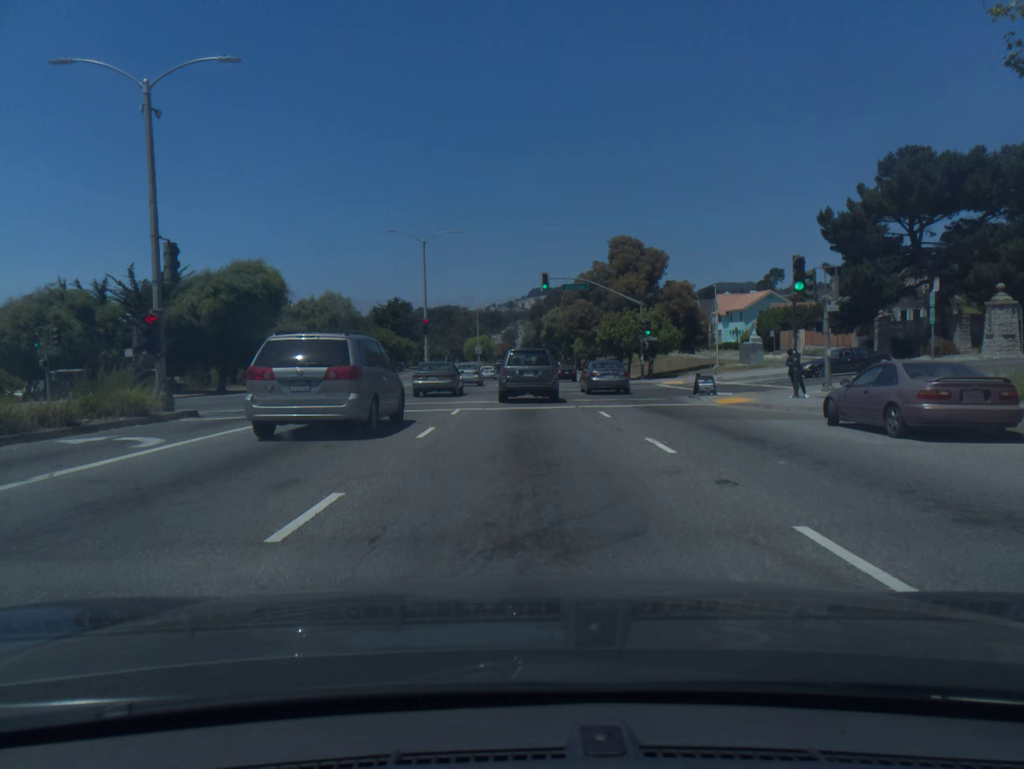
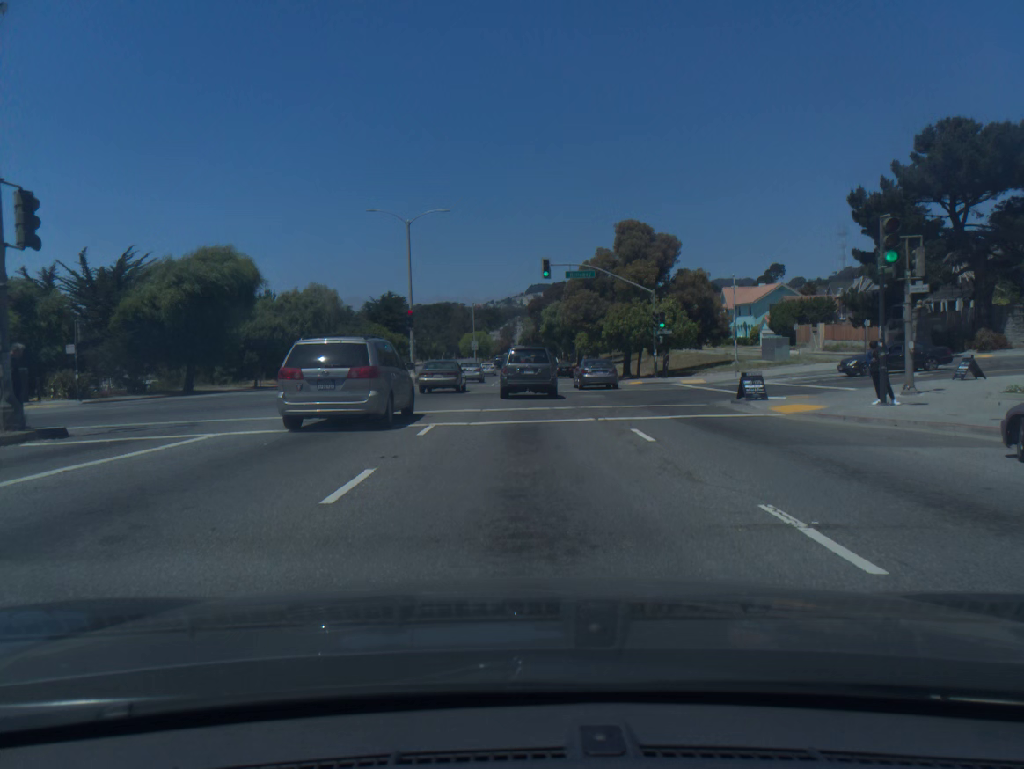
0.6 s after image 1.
(0.0, +5.9) m; 0°
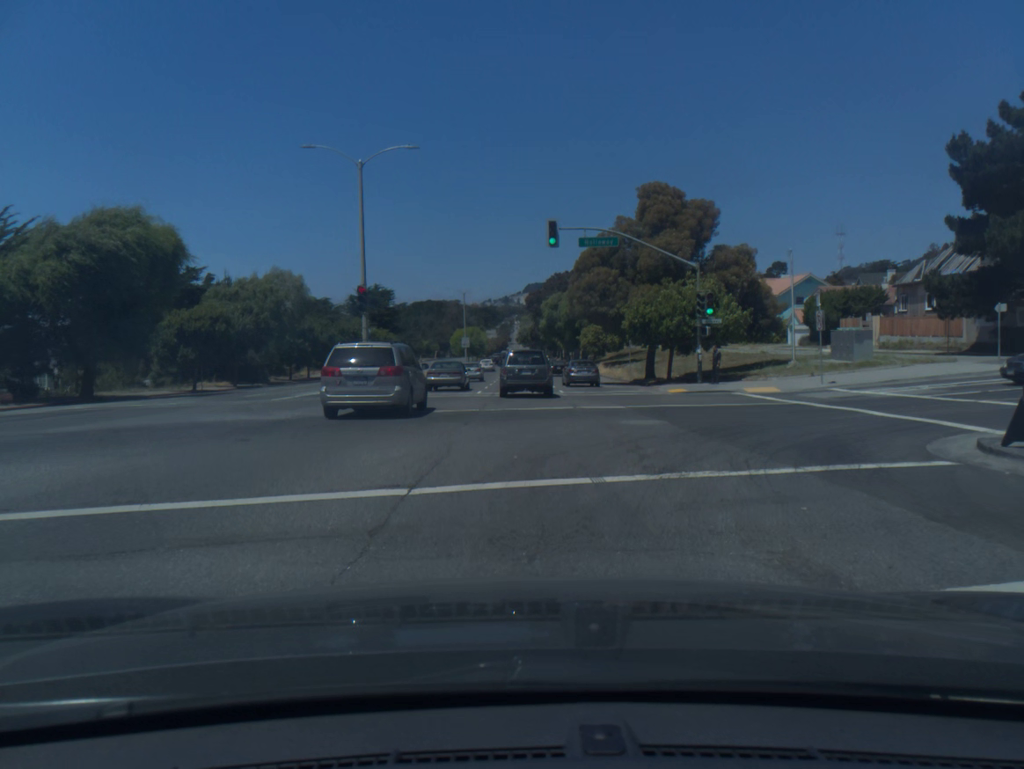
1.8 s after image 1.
(+0.1, +12.6) m; +1°
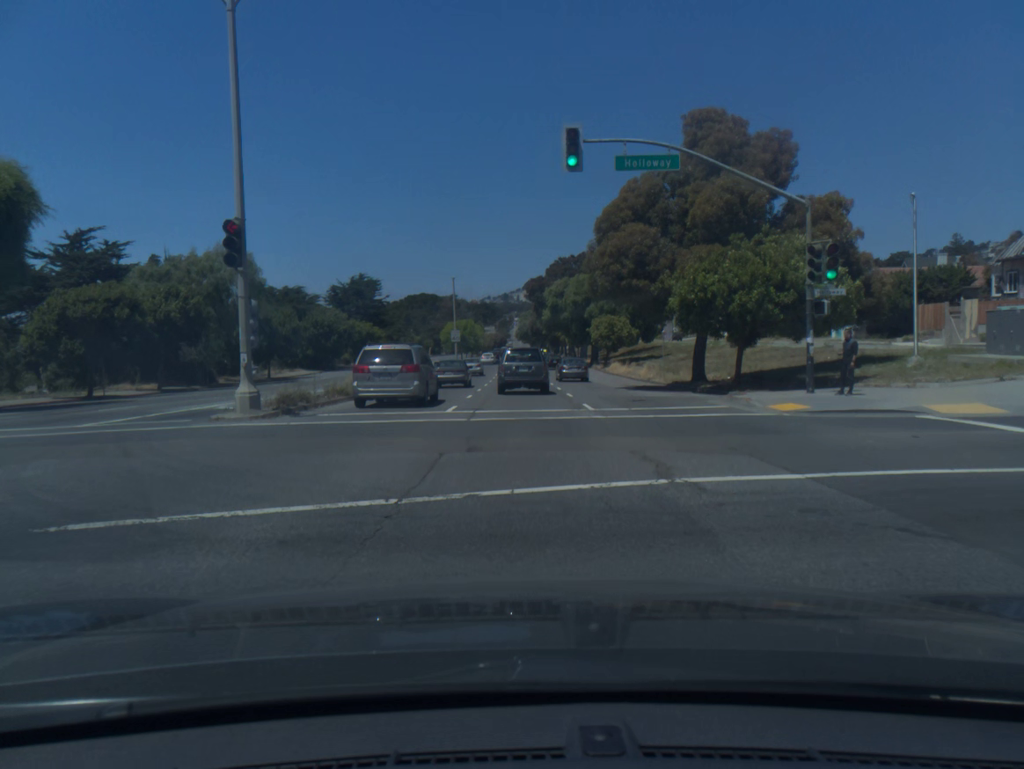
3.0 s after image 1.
(0.0, +13.8) m; 0°
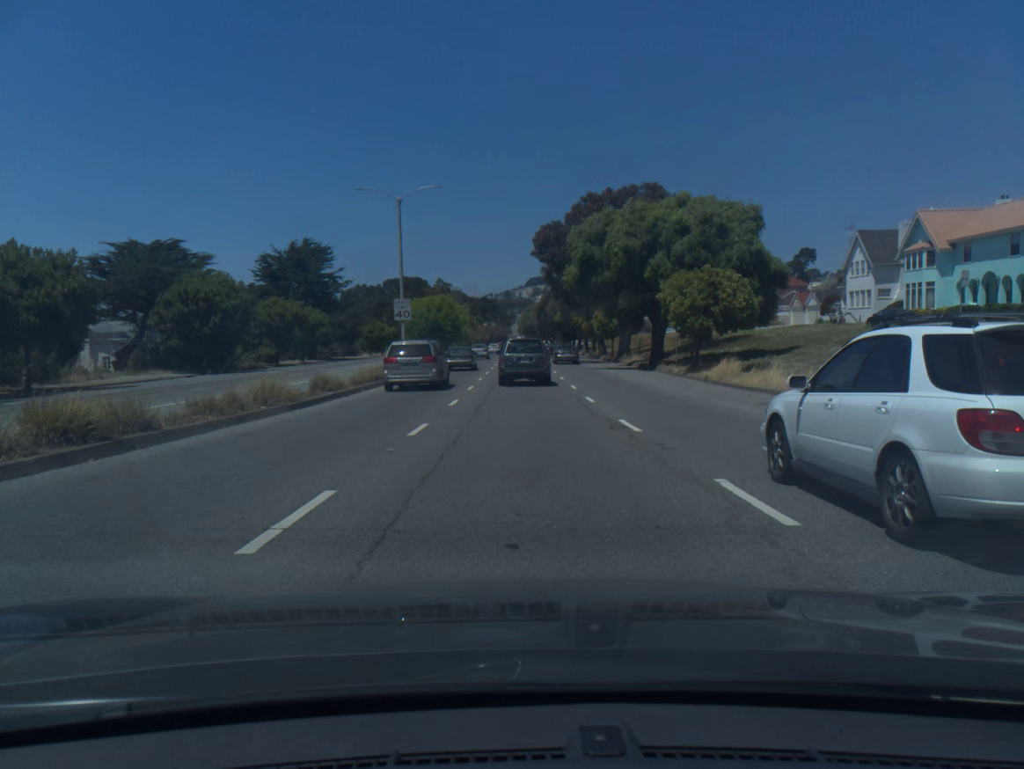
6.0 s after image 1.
(-0.2, +36.8) m; 0°
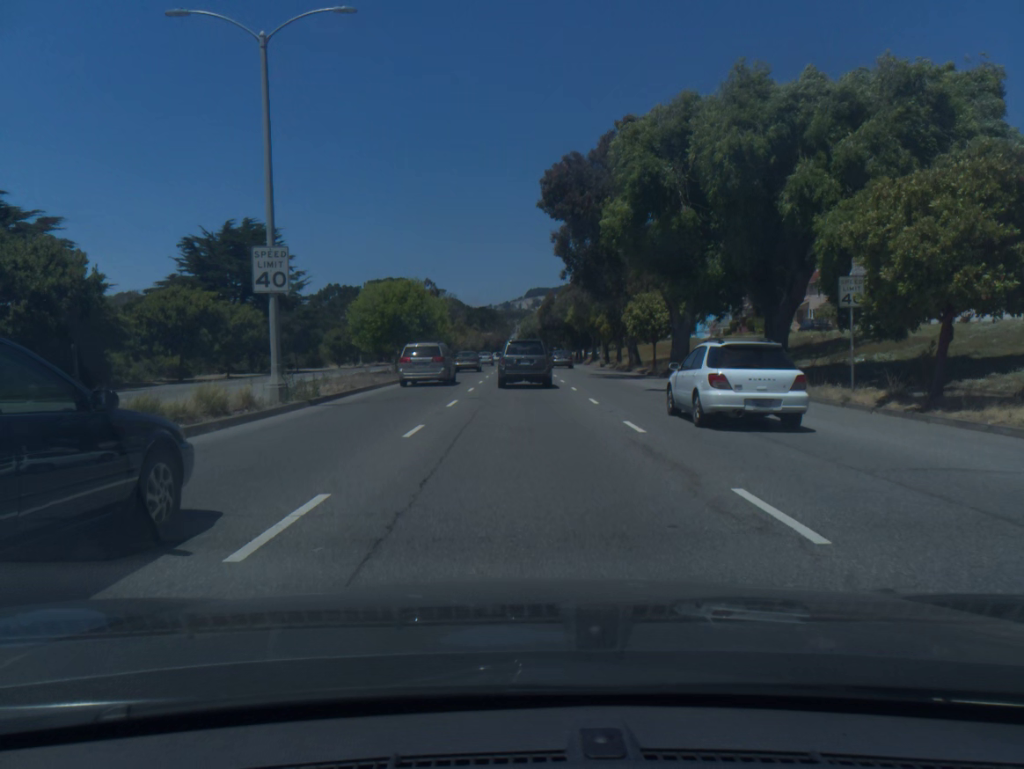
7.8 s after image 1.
(0.0, +22.2) m; 0°
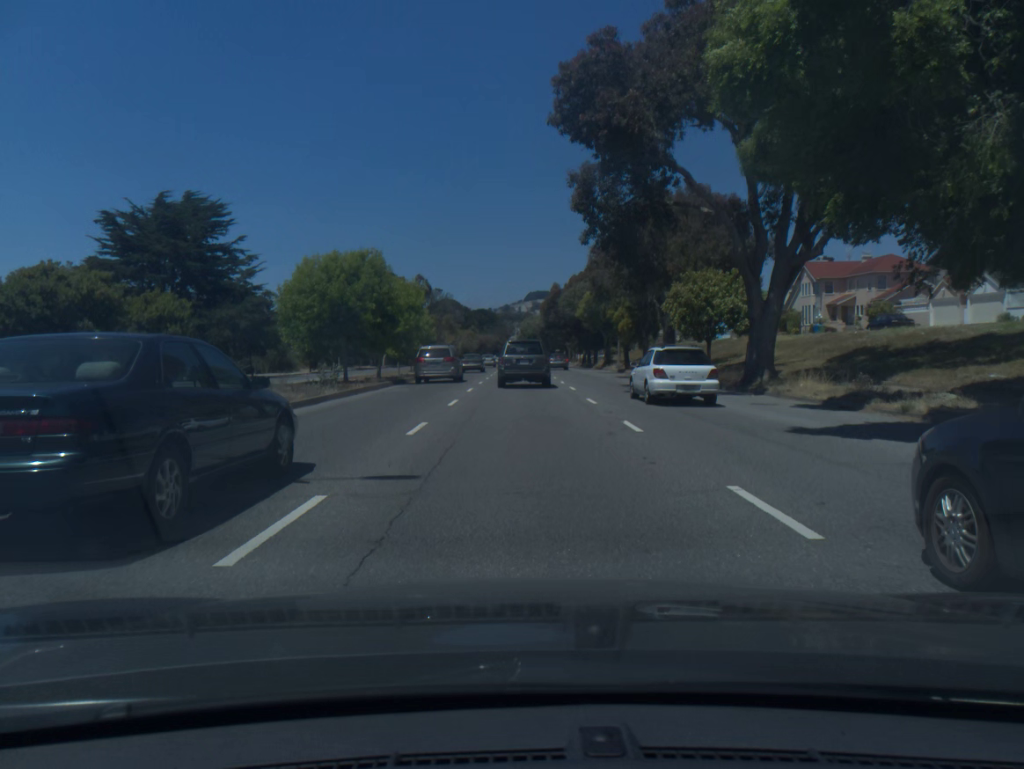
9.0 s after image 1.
(0.0, +14.6) m; 0°
